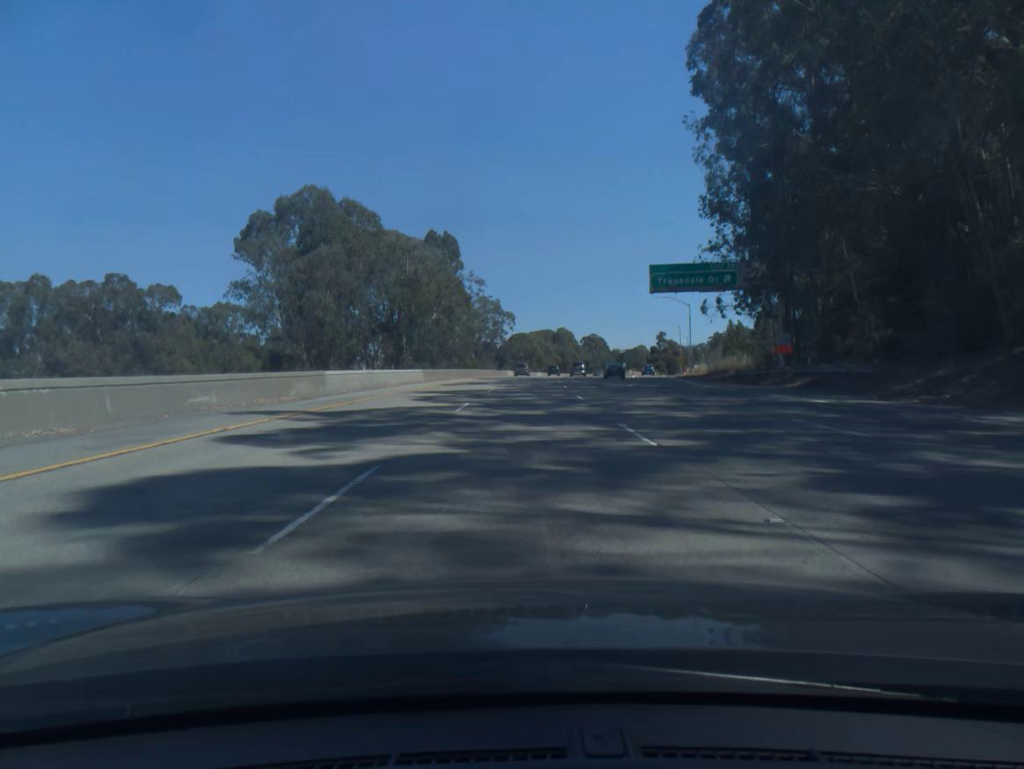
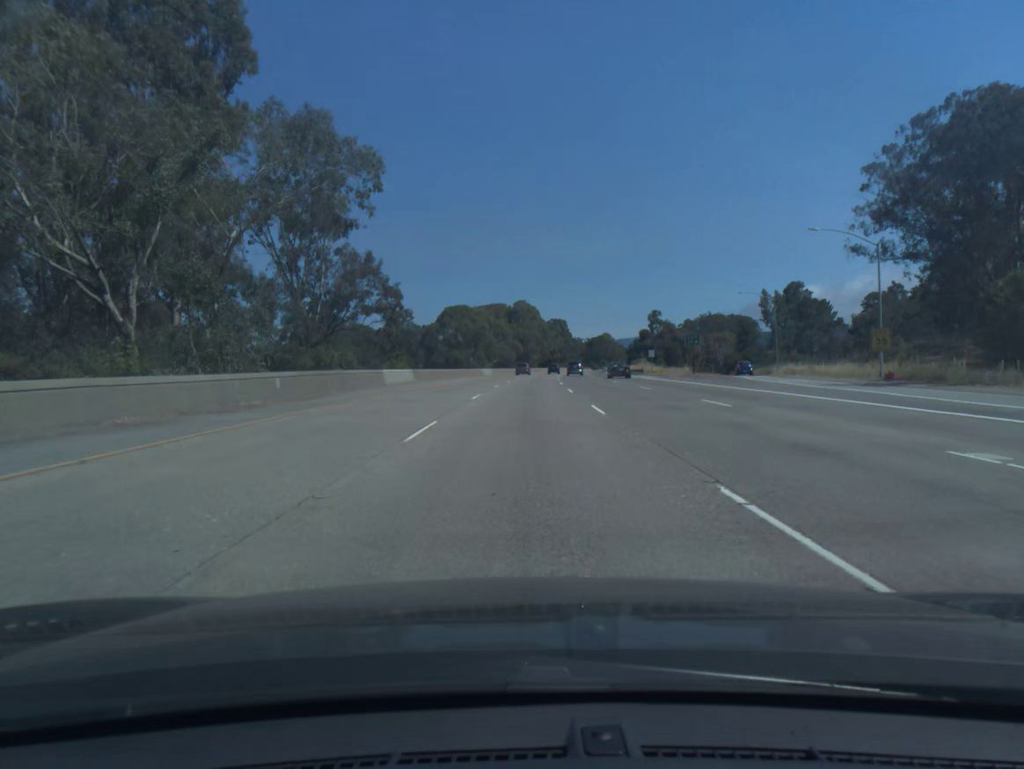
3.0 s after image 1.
(+3.2, +94.9) m; +4°
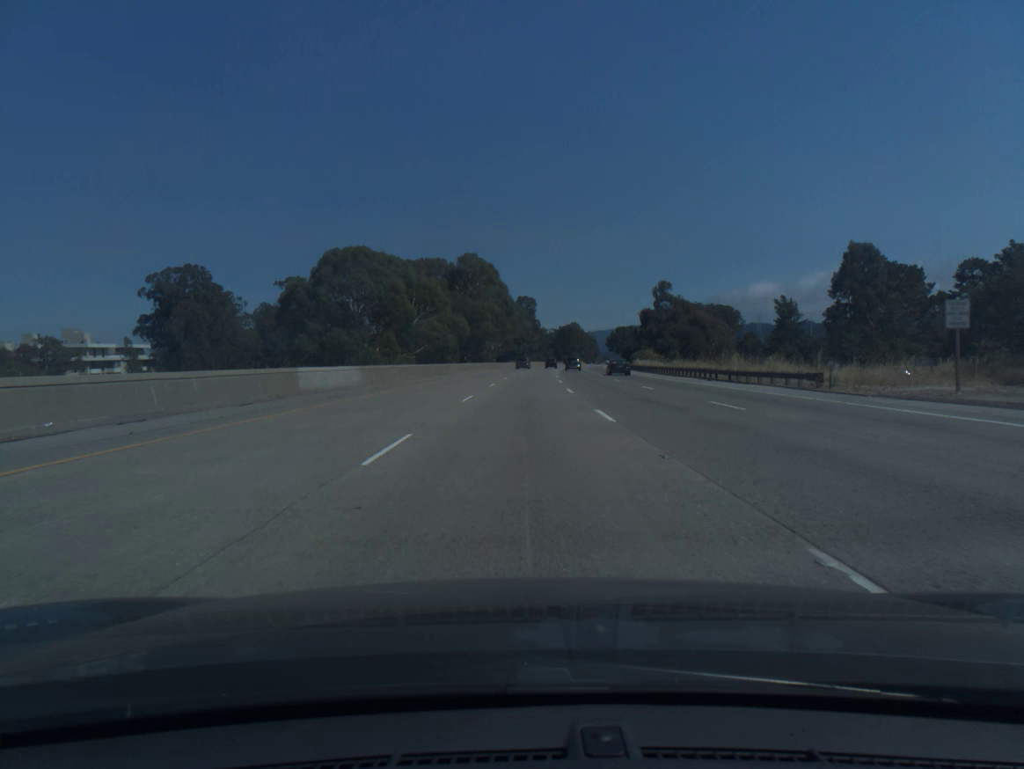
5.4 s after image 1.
(+1.8, +76.0) m; +3°
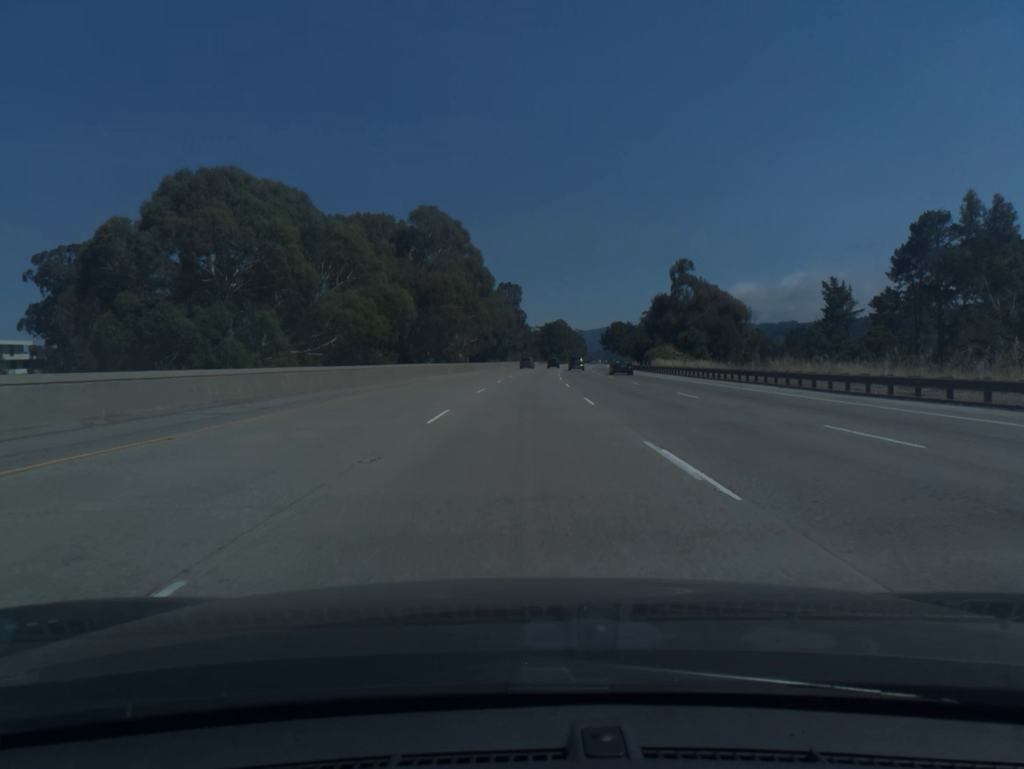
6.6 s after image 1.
(+0.4, +37.9) m; +1°
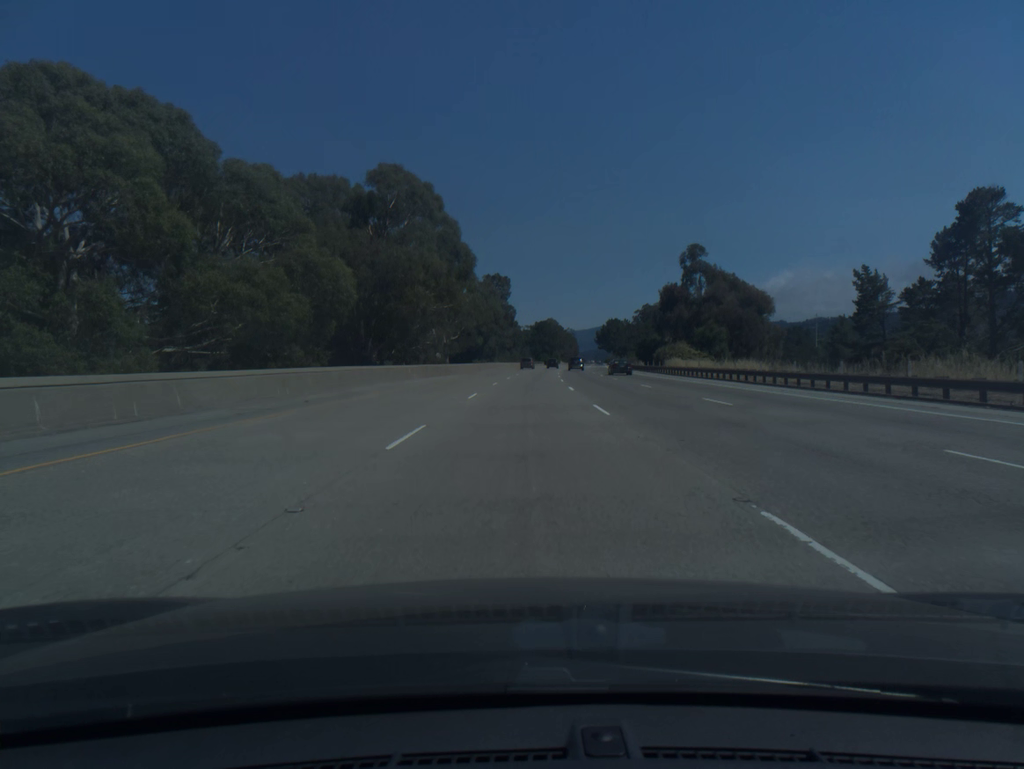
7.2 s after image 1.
(+0.1, +18.9) m; +1°
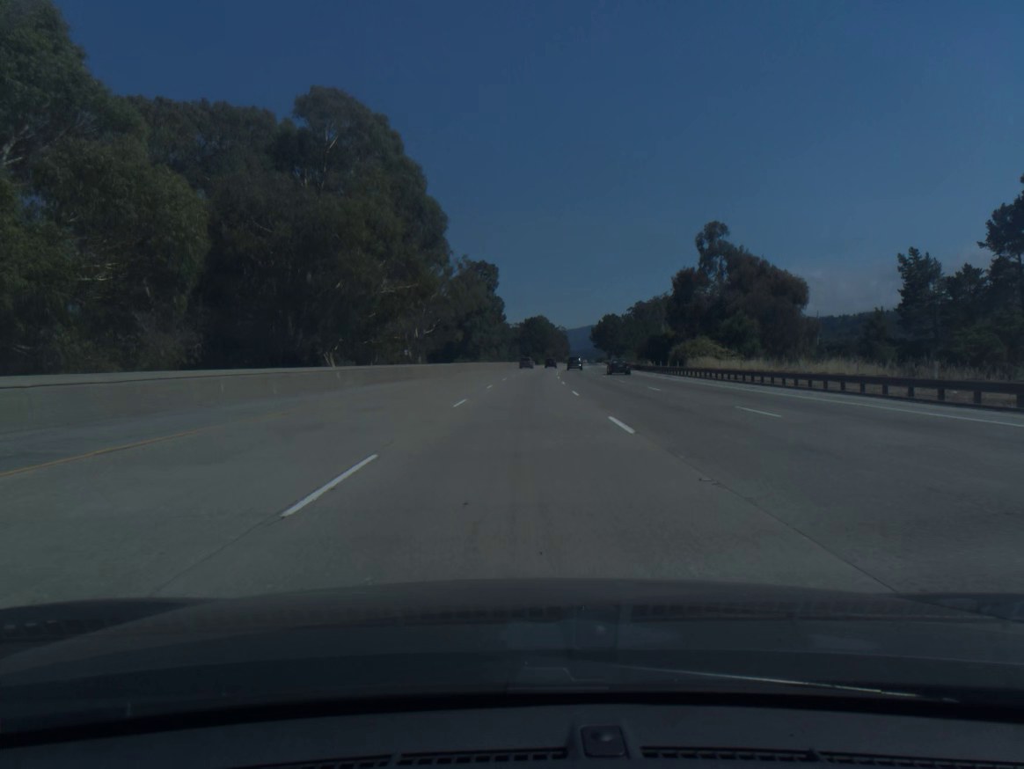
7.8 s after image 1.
(+0.1, +18.9) m; +1°
